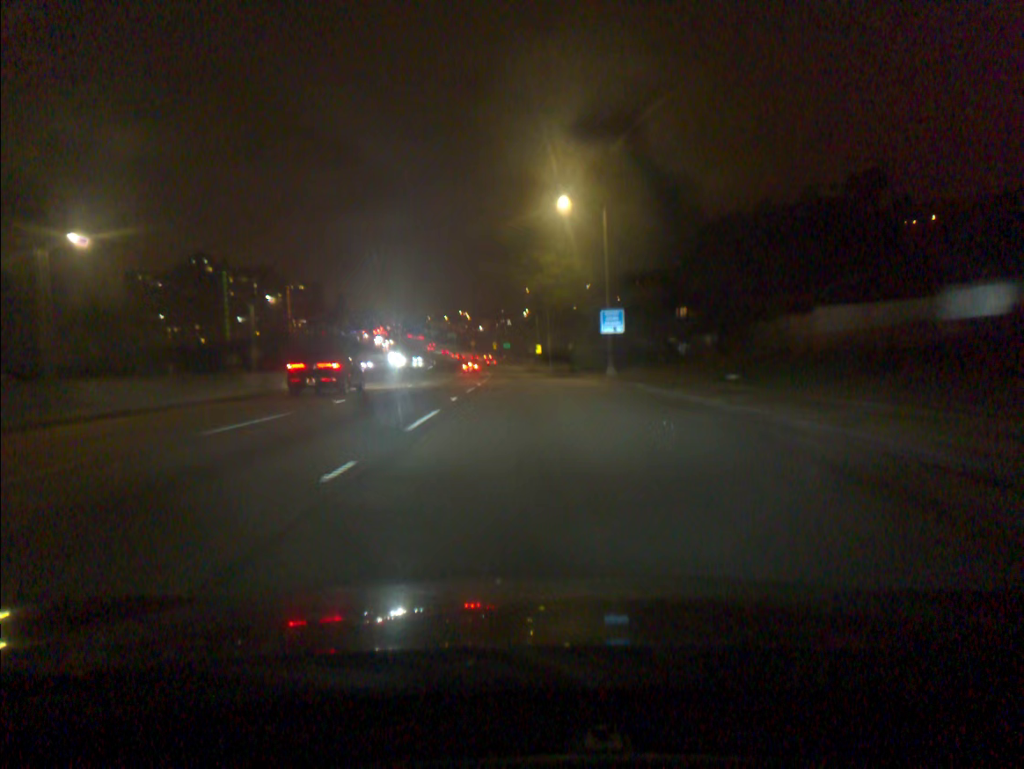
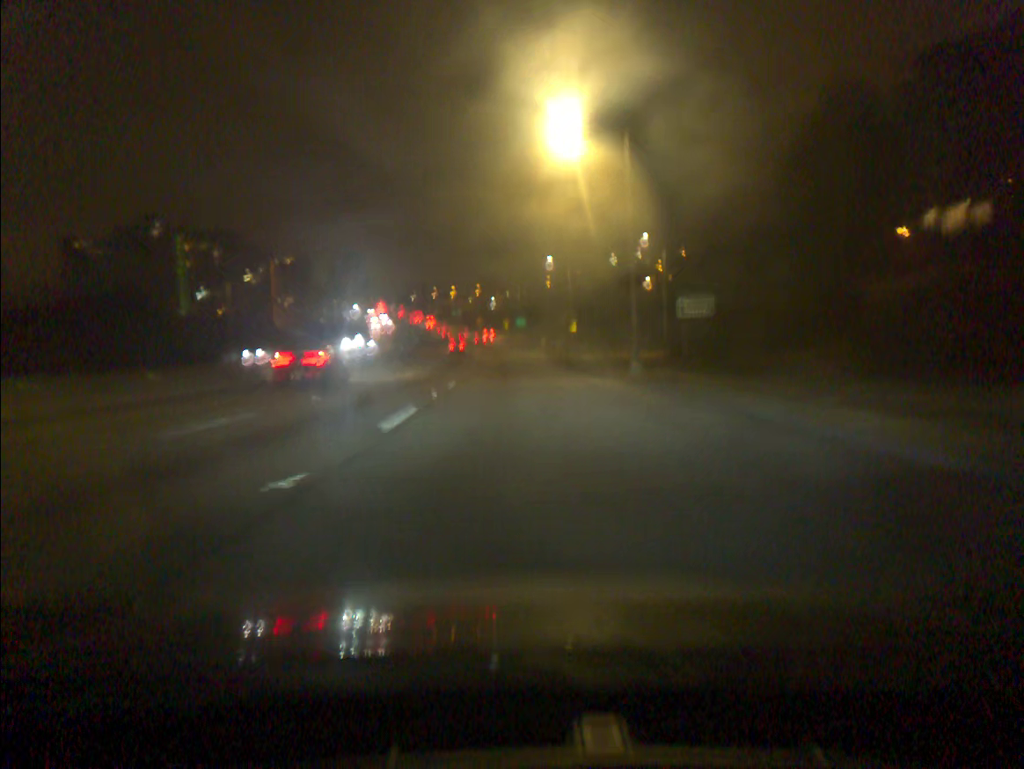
(-0.3, +60.2) m; -1°
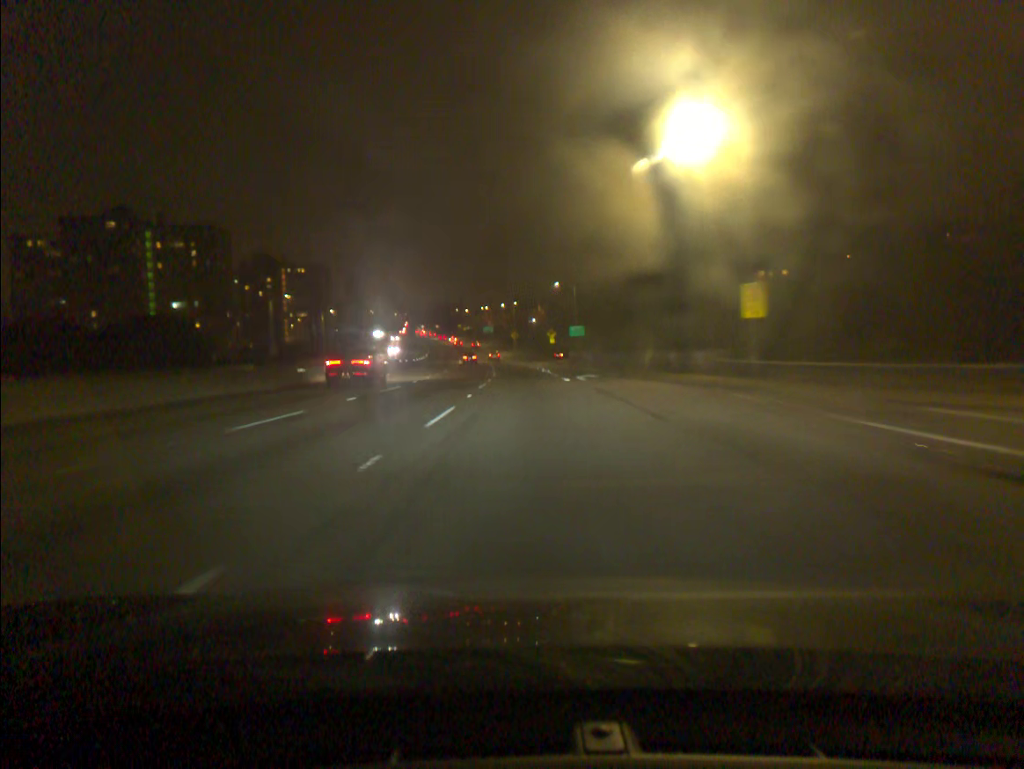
(-1.7, +57.5) m; -3°
